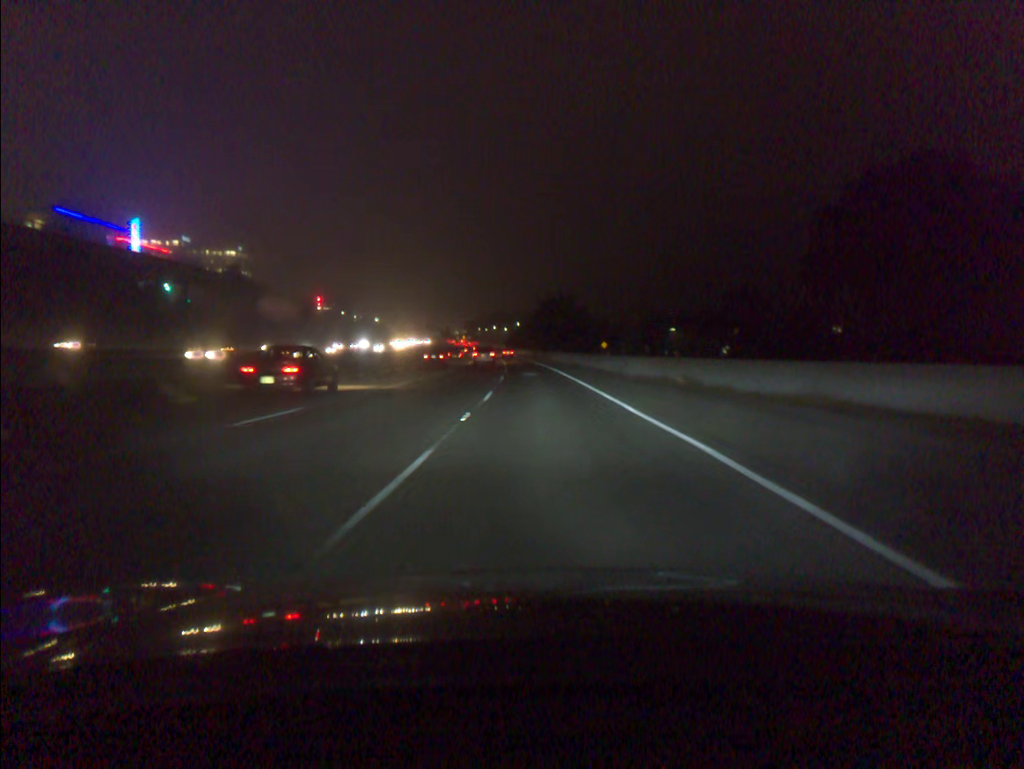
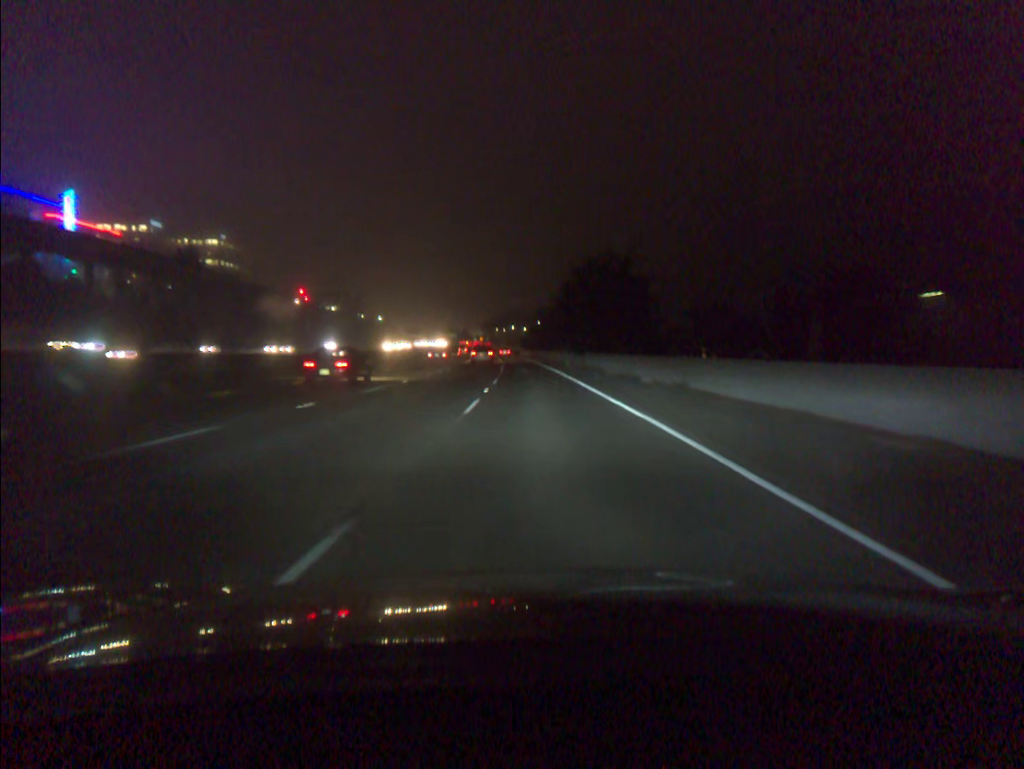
(-0.6, +47.9) m; -2°
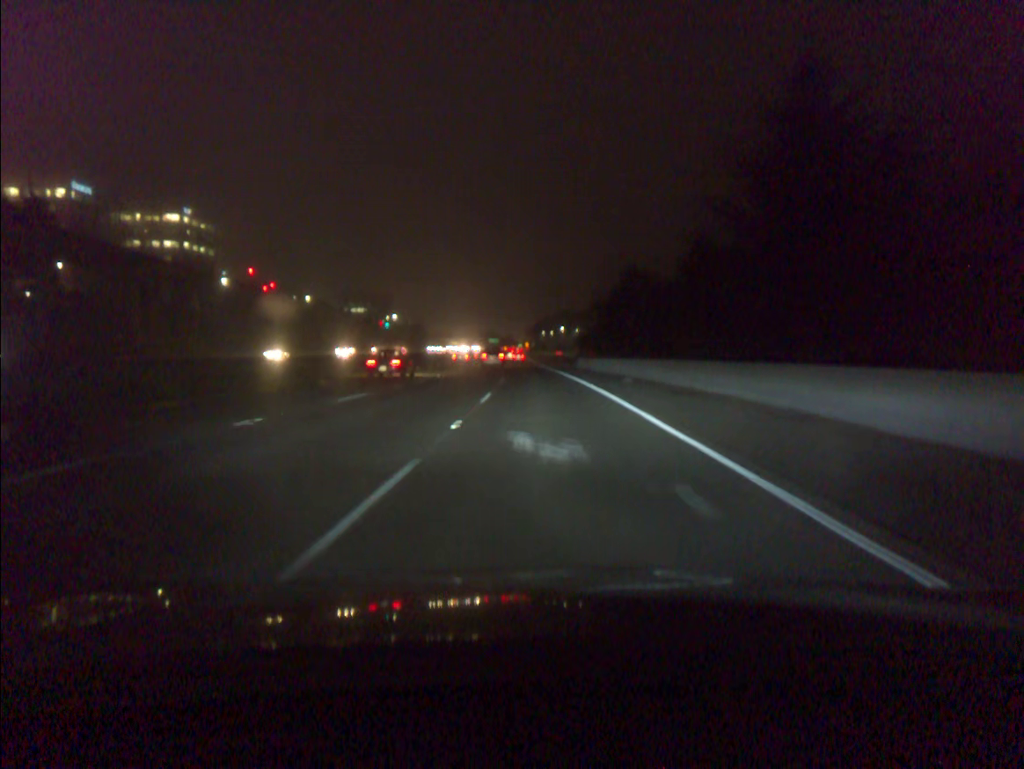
(-2.4, +84.1) m; -4°
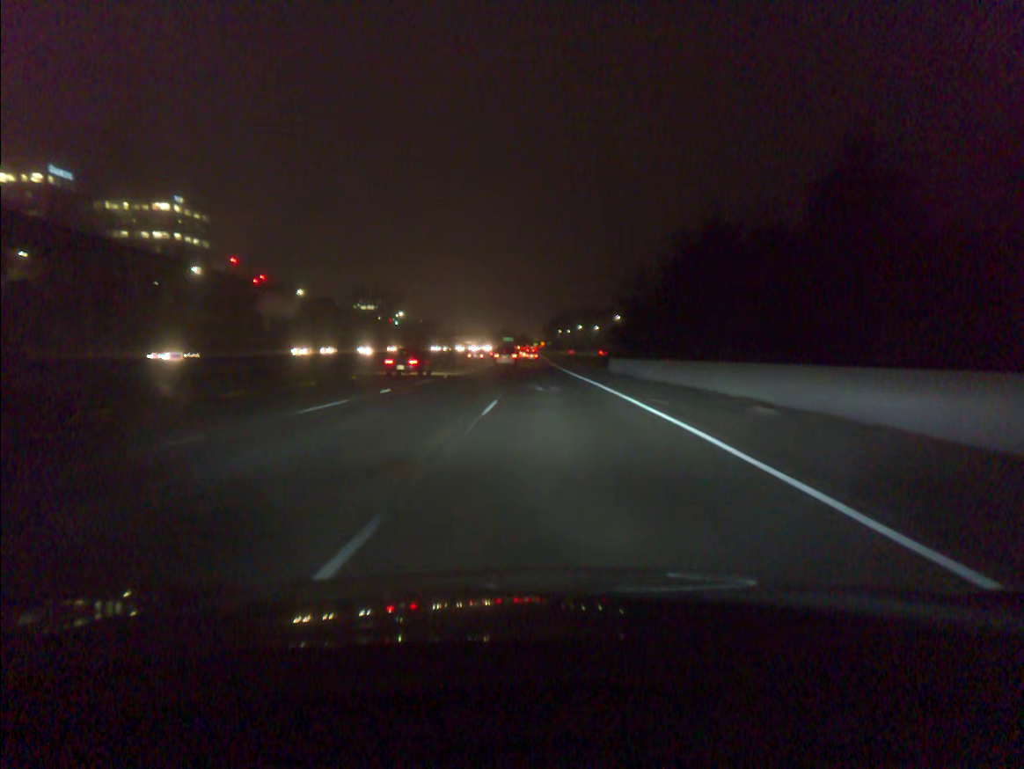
(-0.2, +18.0) m; -1°
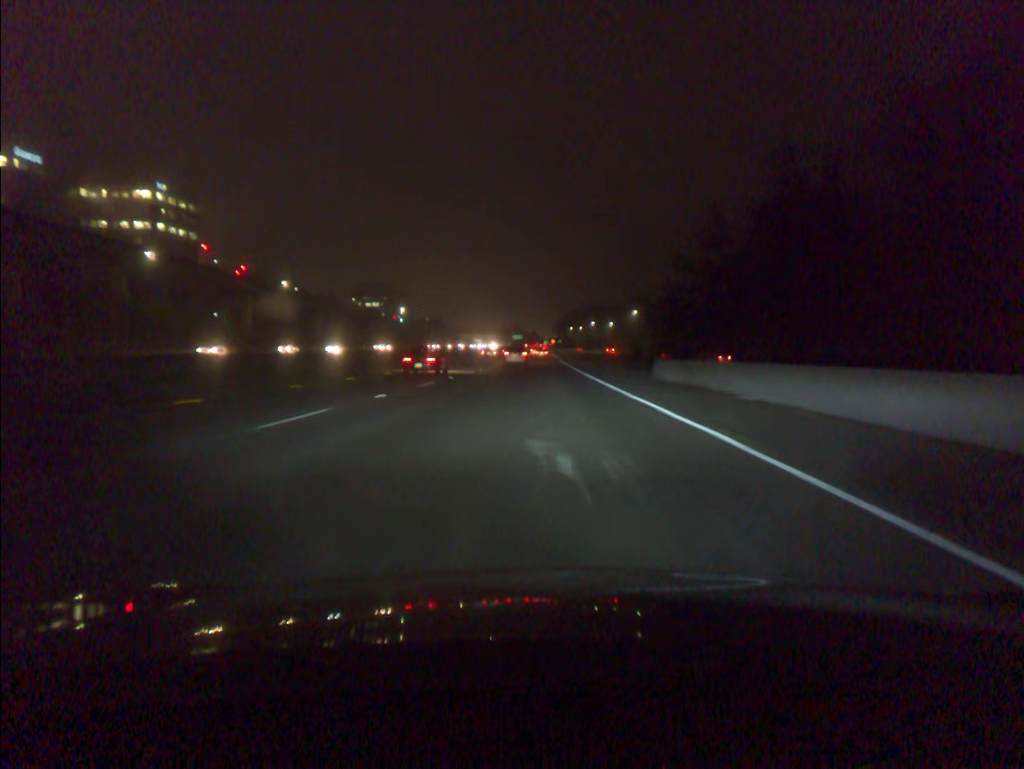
(-0.1, +18.1) m; -1°
